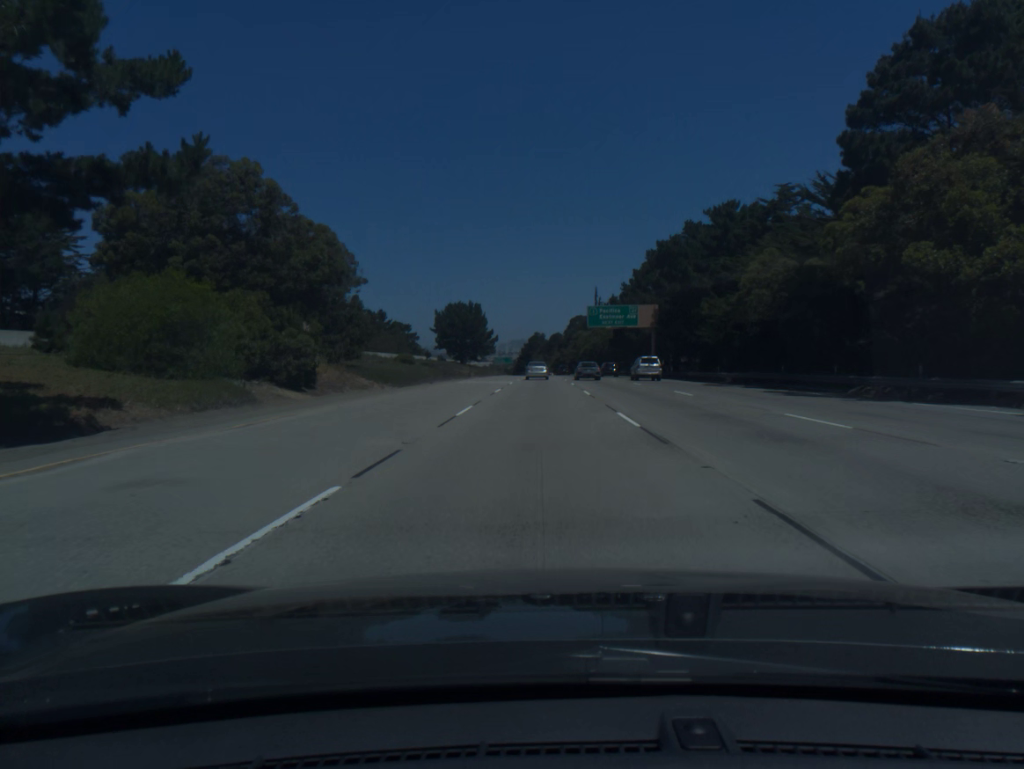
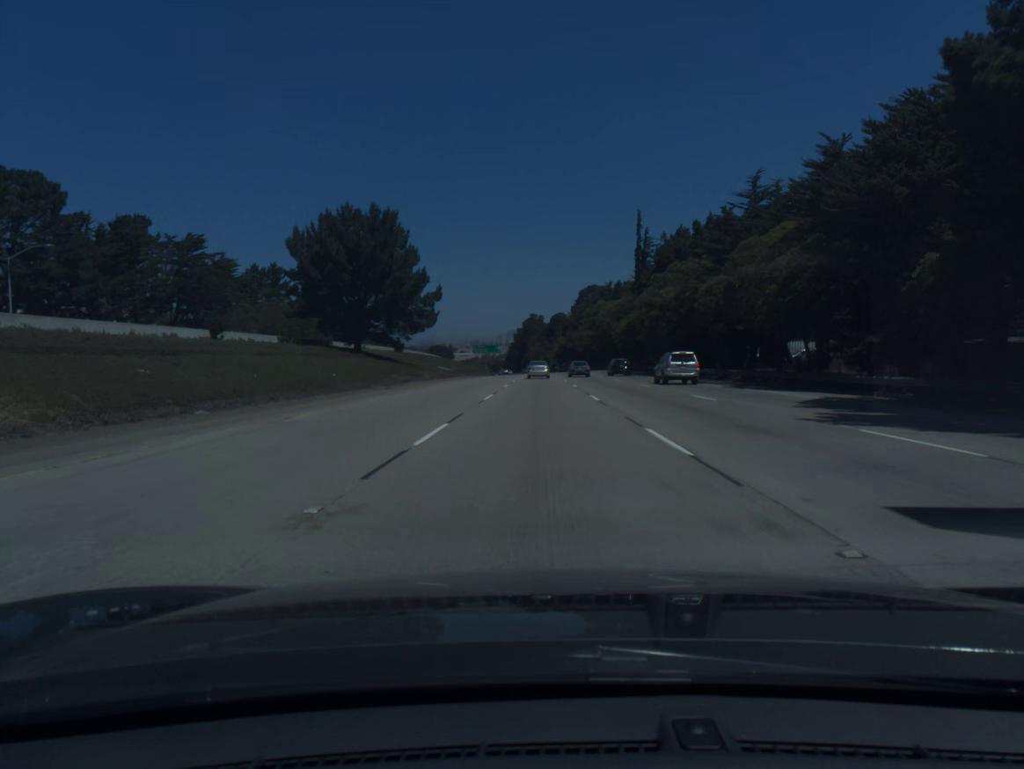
(-0.1, +92.0) m; 0°
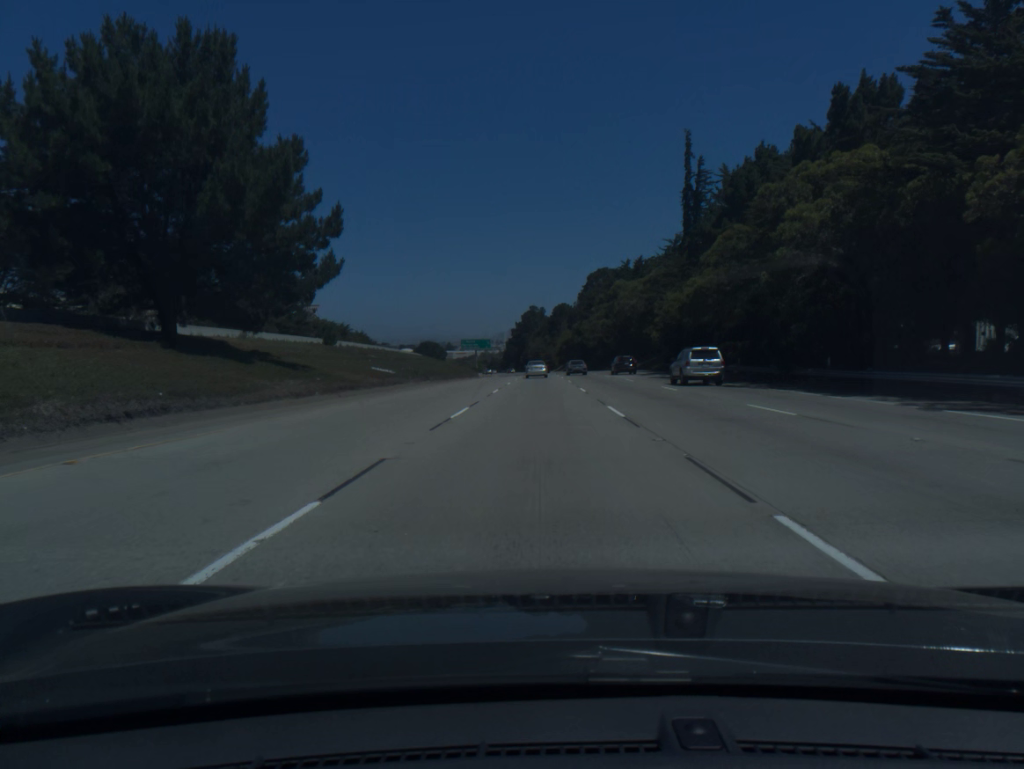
(0.0, +37.0) m; 0°
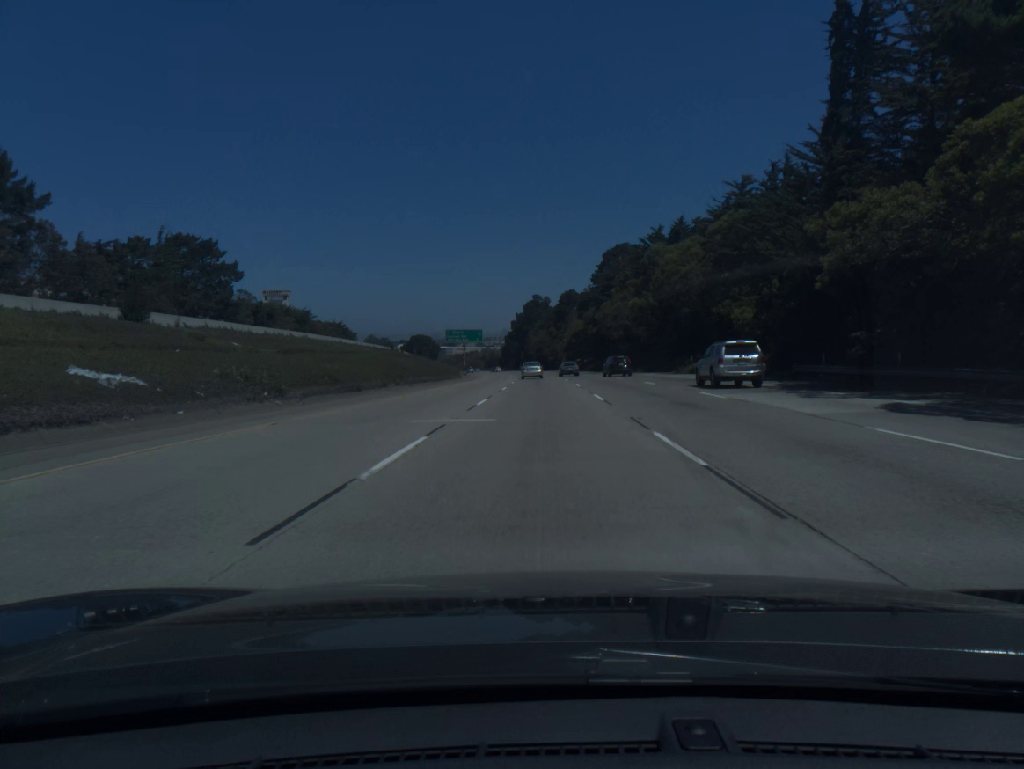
(-0.1, +37.1) m; 0°
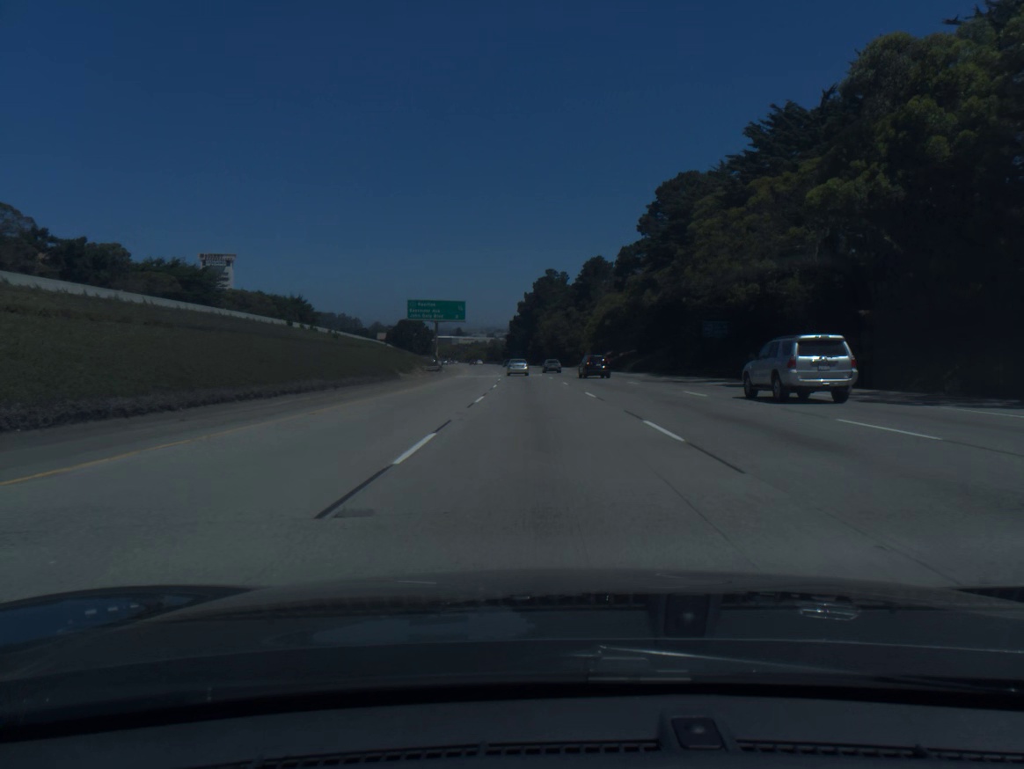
(-0.4, +56.0) m; -1°
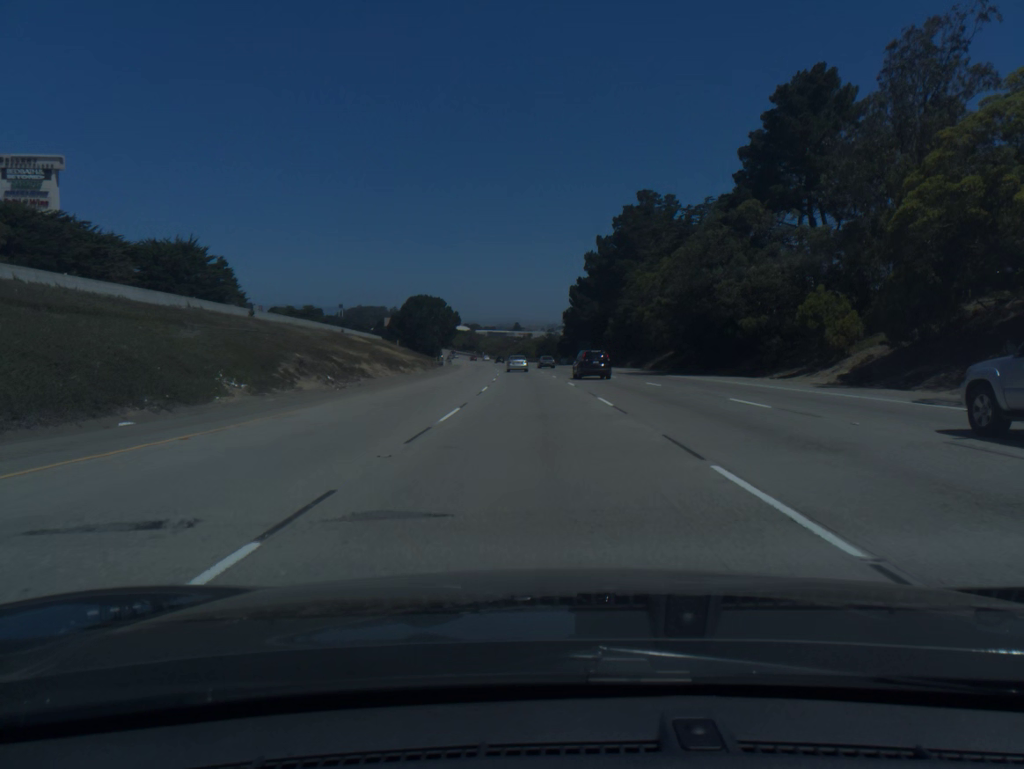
(-3.4, +94.2) m; -4°
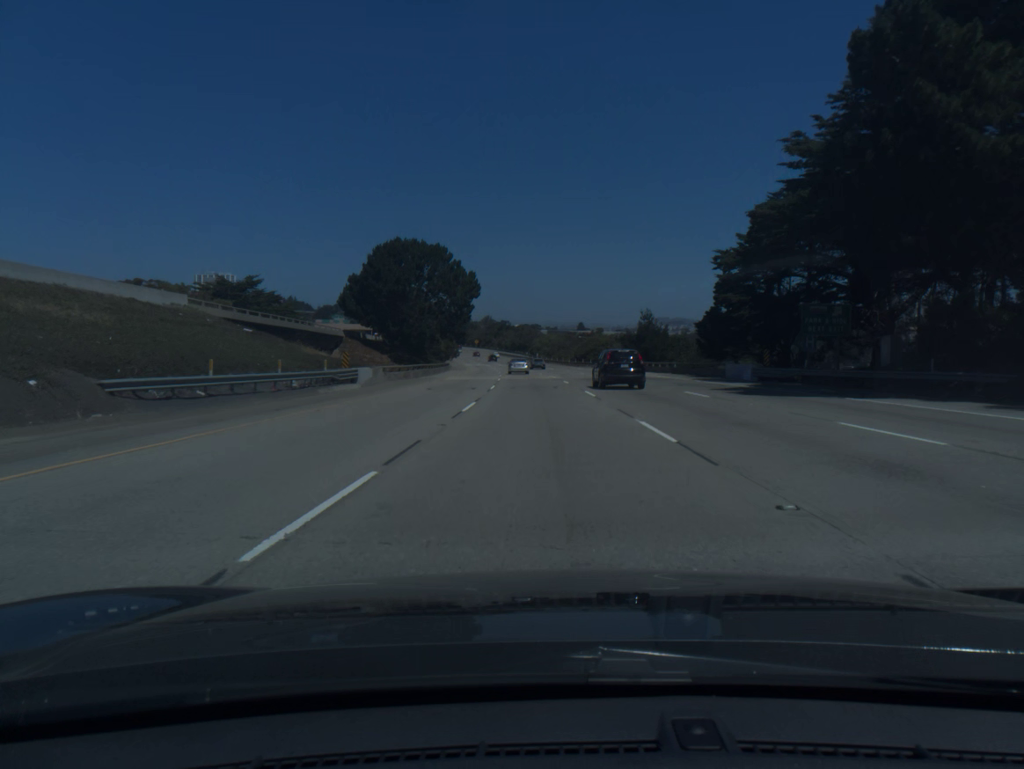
(-3.8, +95.4) m; -4°
